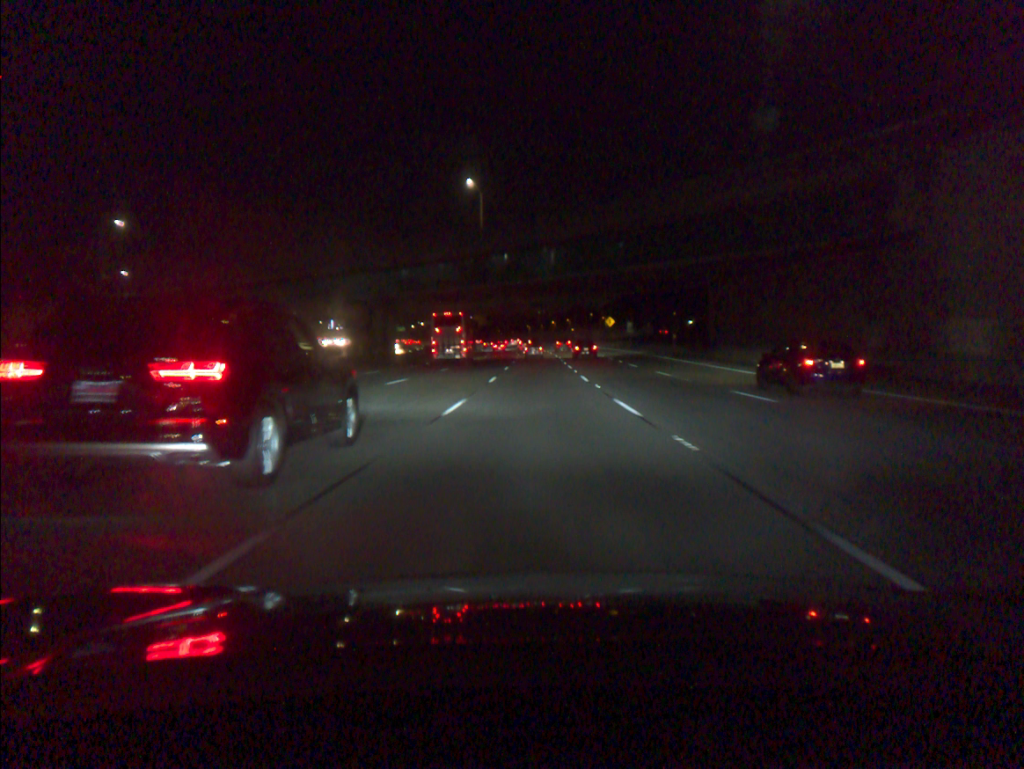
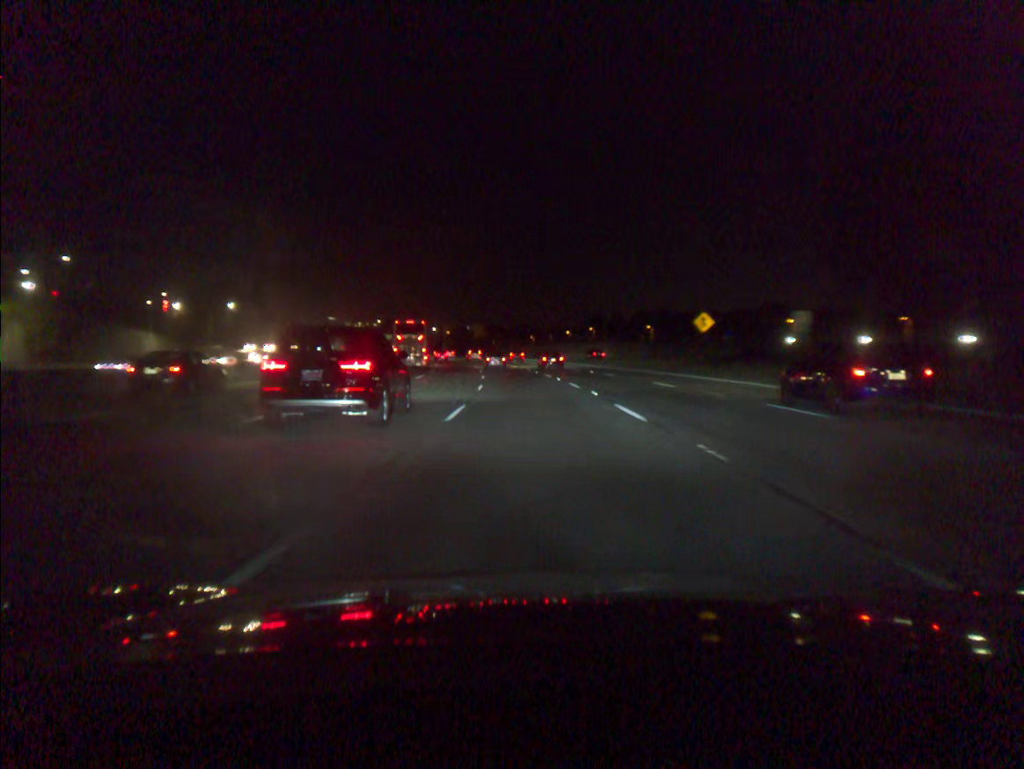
(-0.4, +71.3) m; -1°
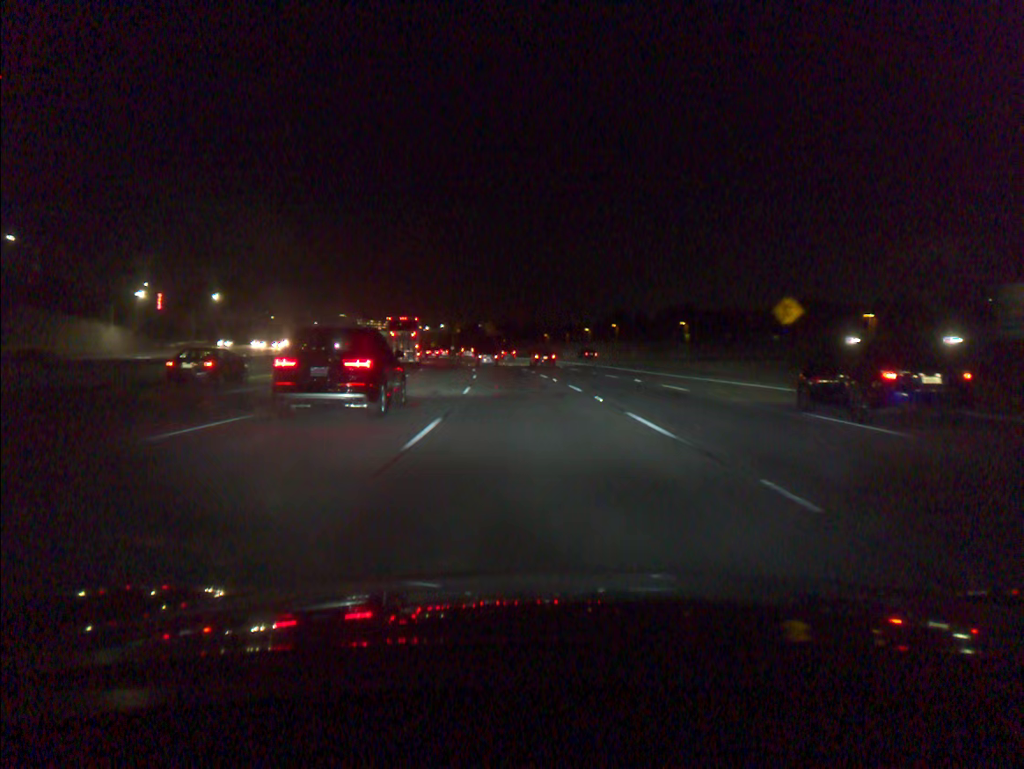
(-0.1, +17.6) m; -1°
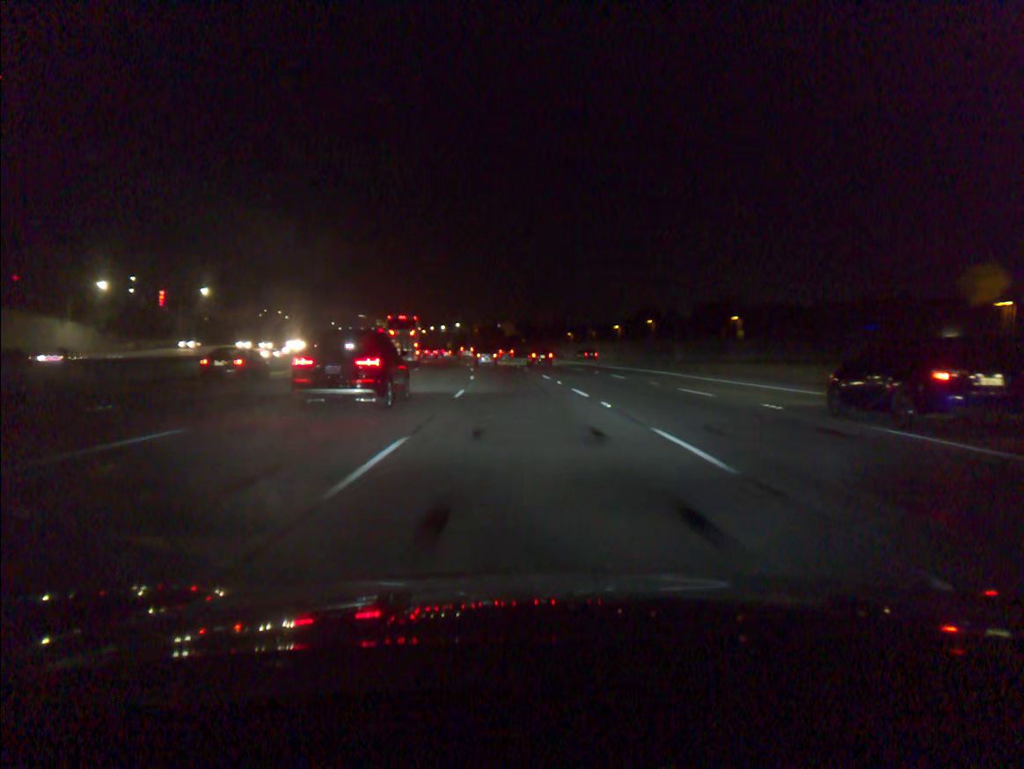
(-0.2, +17.5) m; -1°
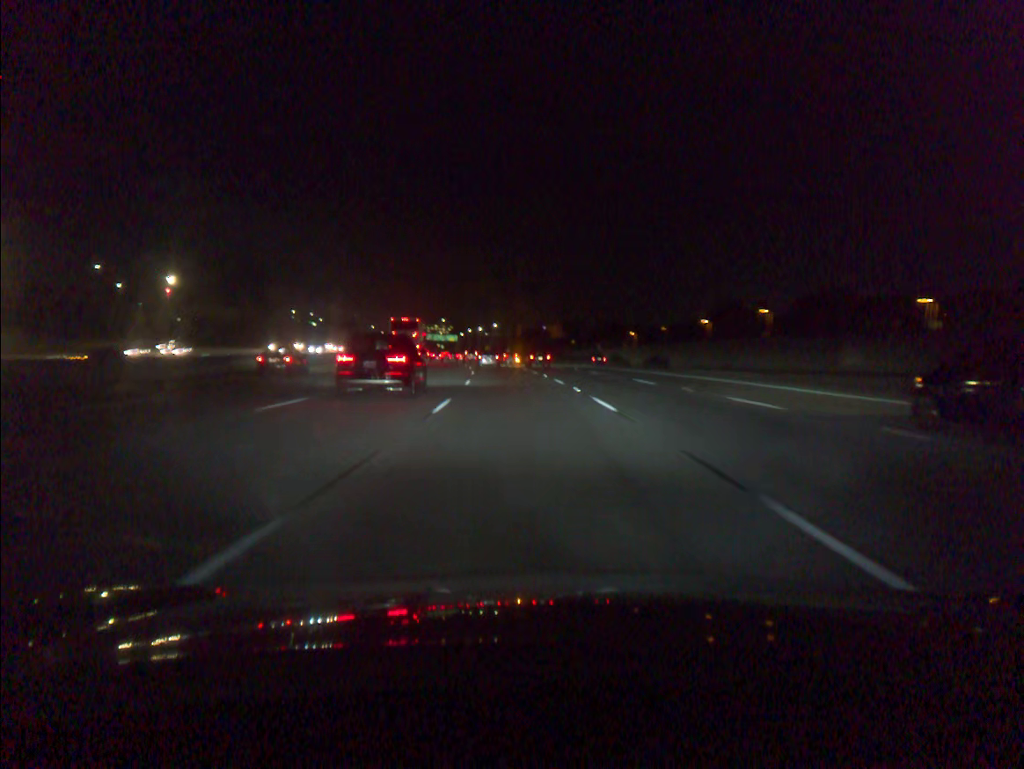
(-1.0, +34.6) m; -3°
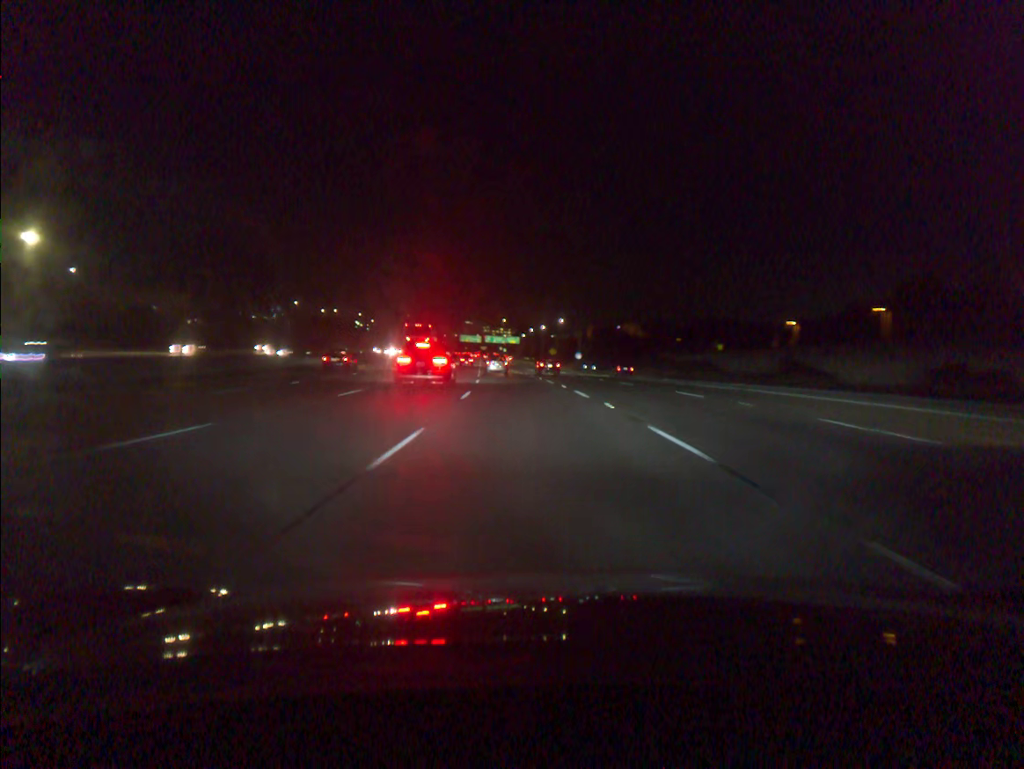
(-2.2, +50.4) m; -5°
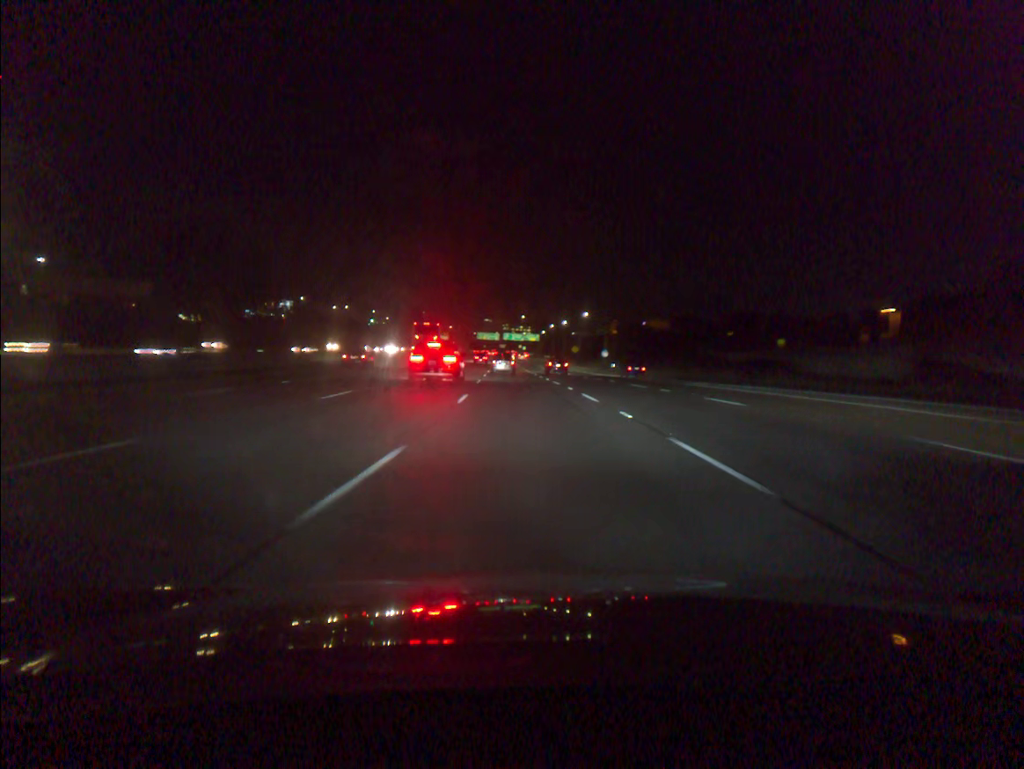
(-0.2, +16.6) m; -1°
